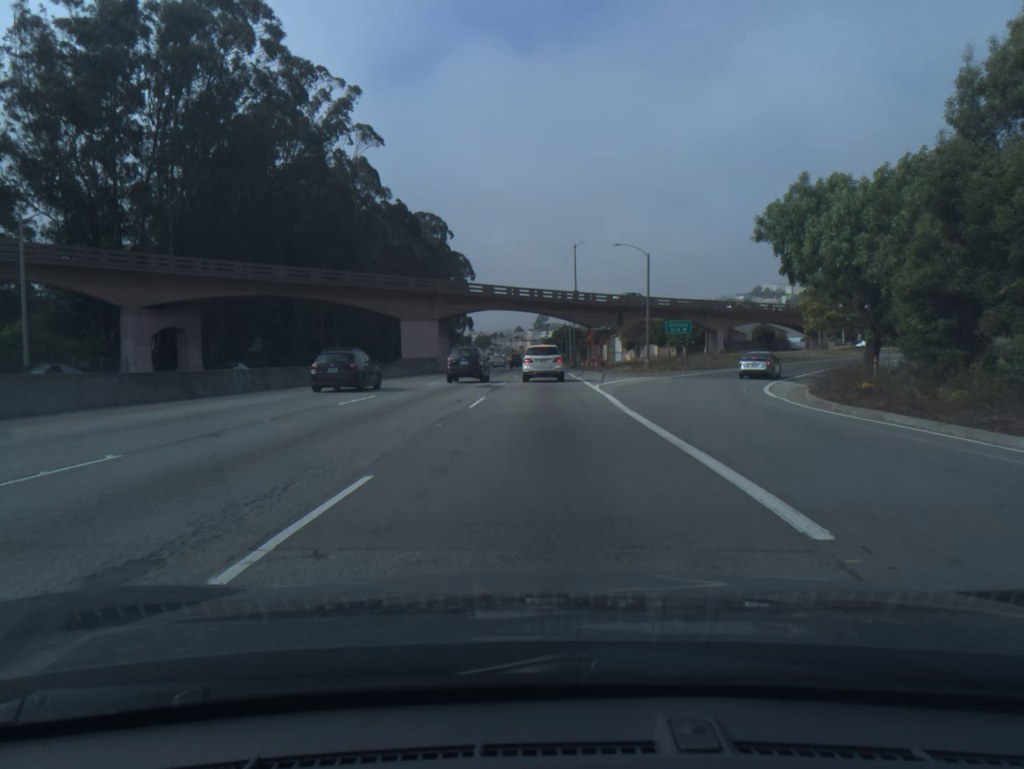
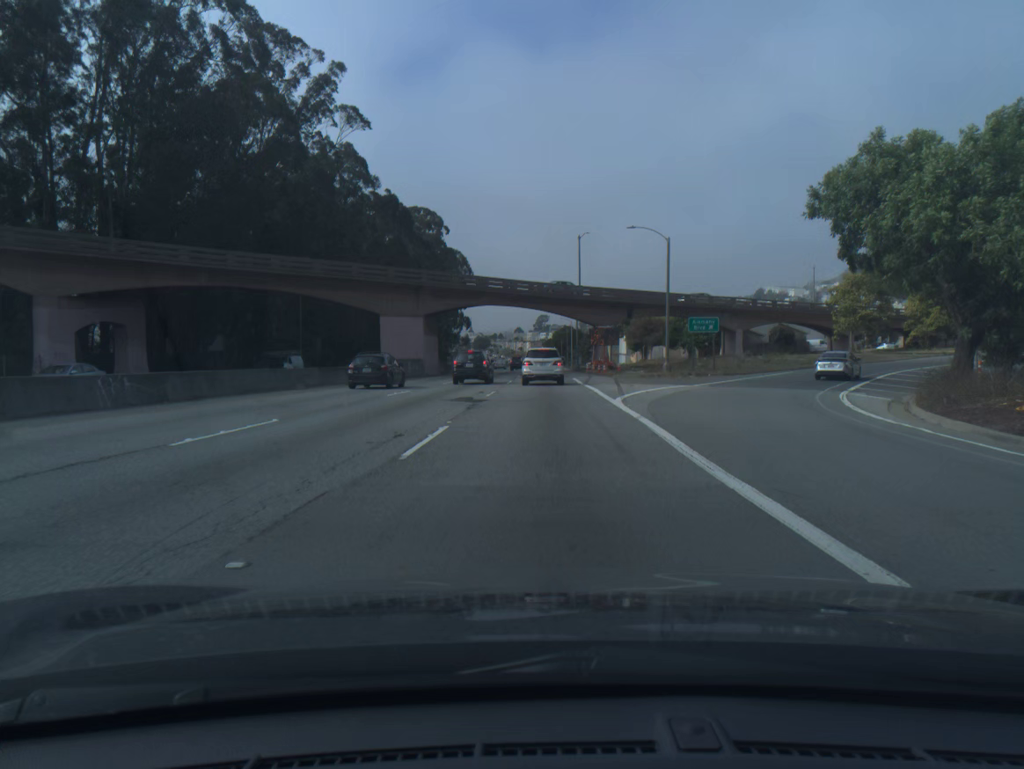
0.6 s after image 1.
(0.0, +8.9) m; 0°
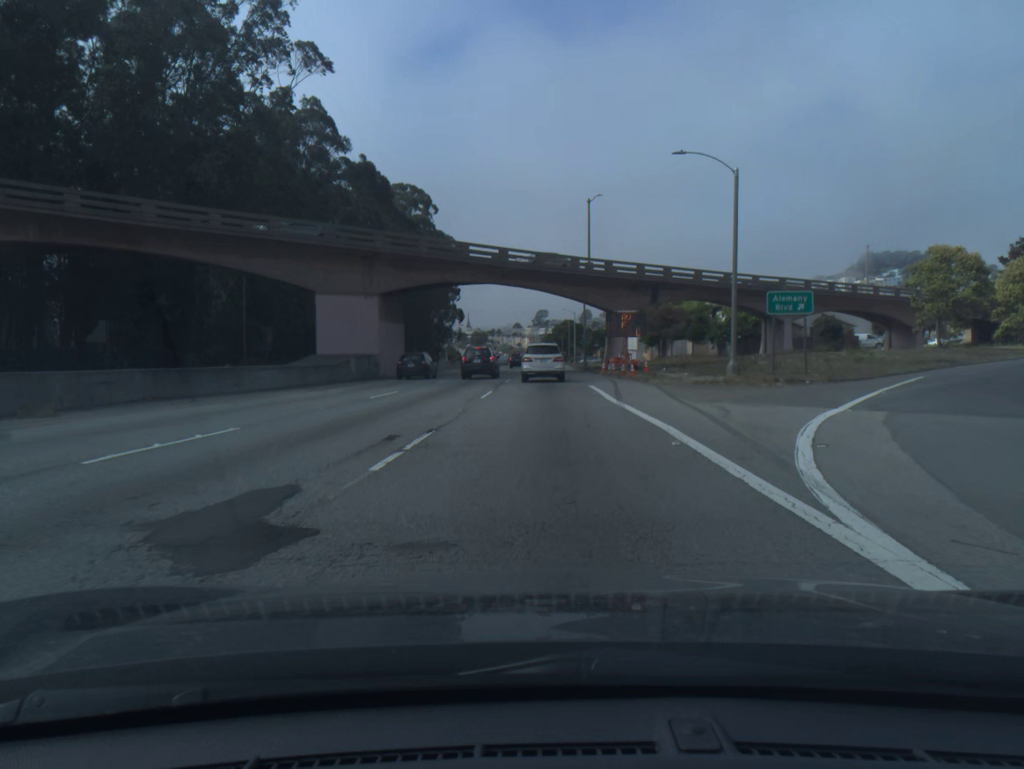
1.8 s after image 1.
(0.0, +17.0) m; 0°
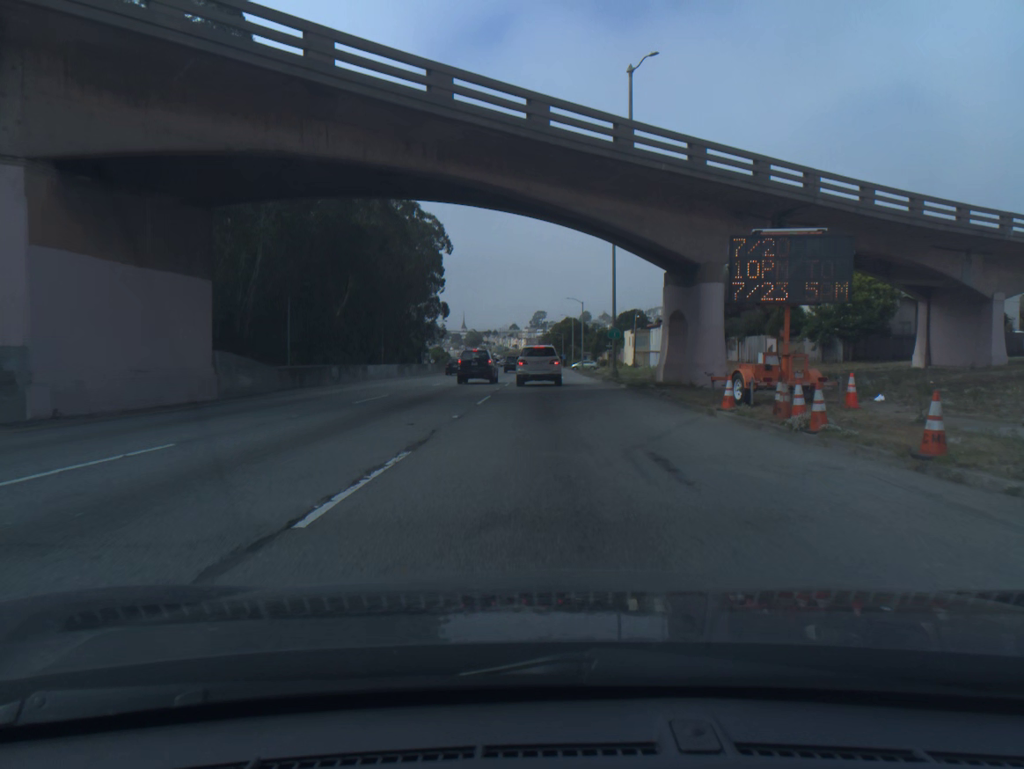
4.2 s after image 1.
(+0.1, +31.7) m; 0°
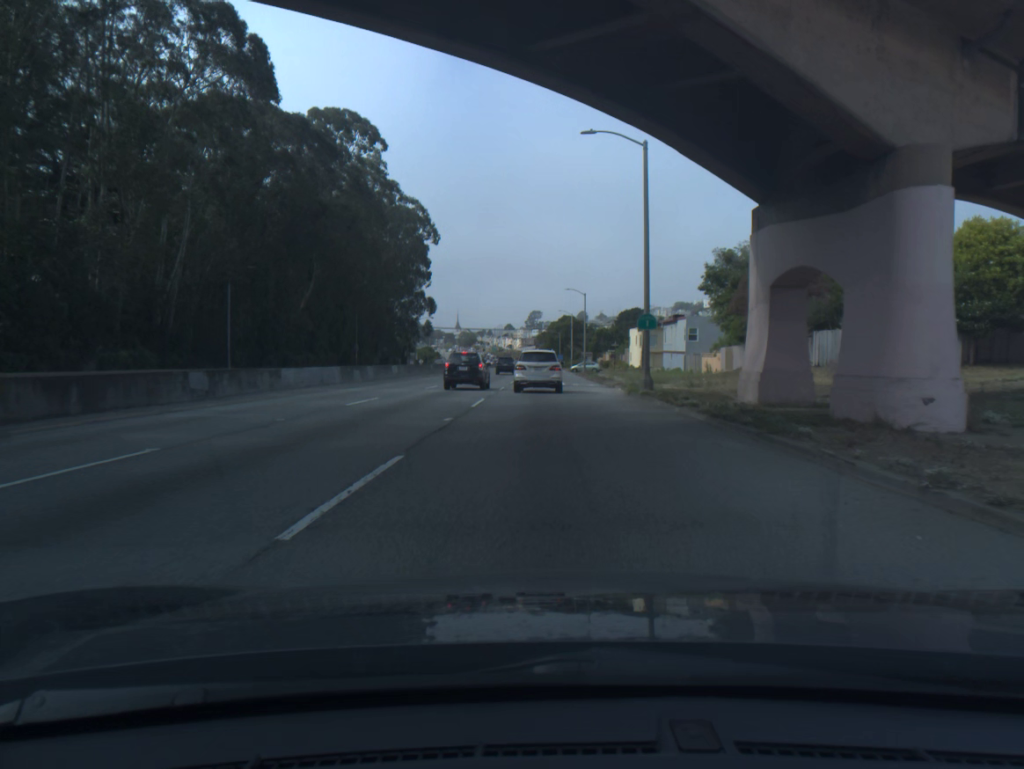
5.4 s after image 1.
(0.0, +15.0) m; 0°
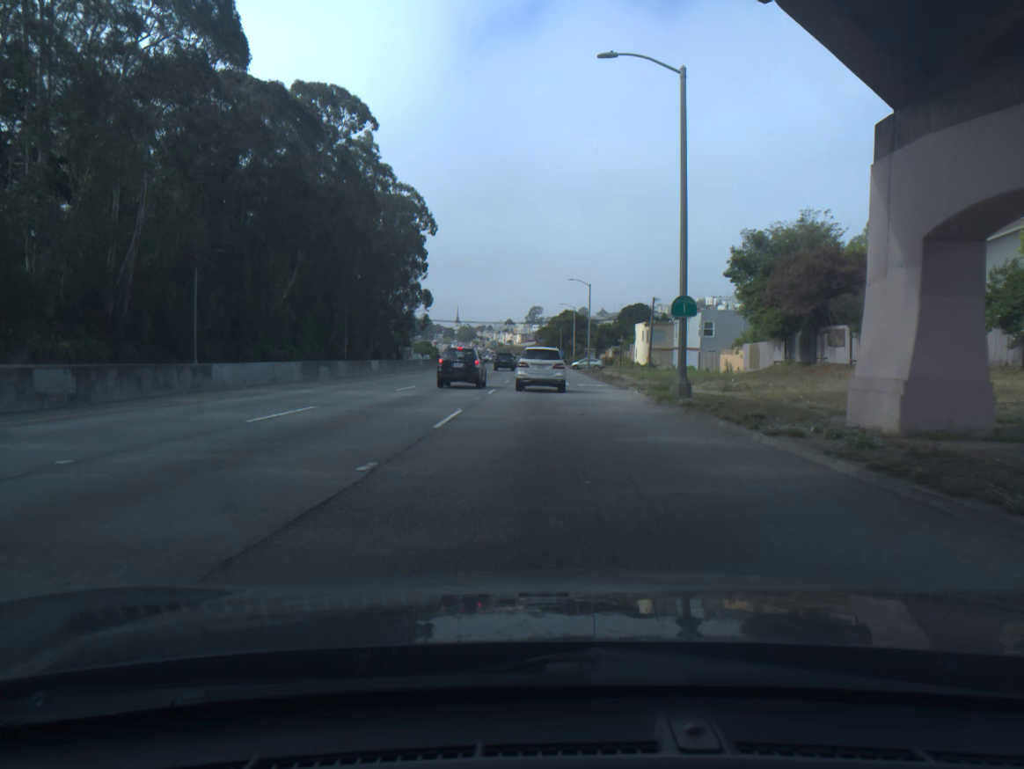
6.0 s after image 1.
(0.0, +7.1) m; 0°
